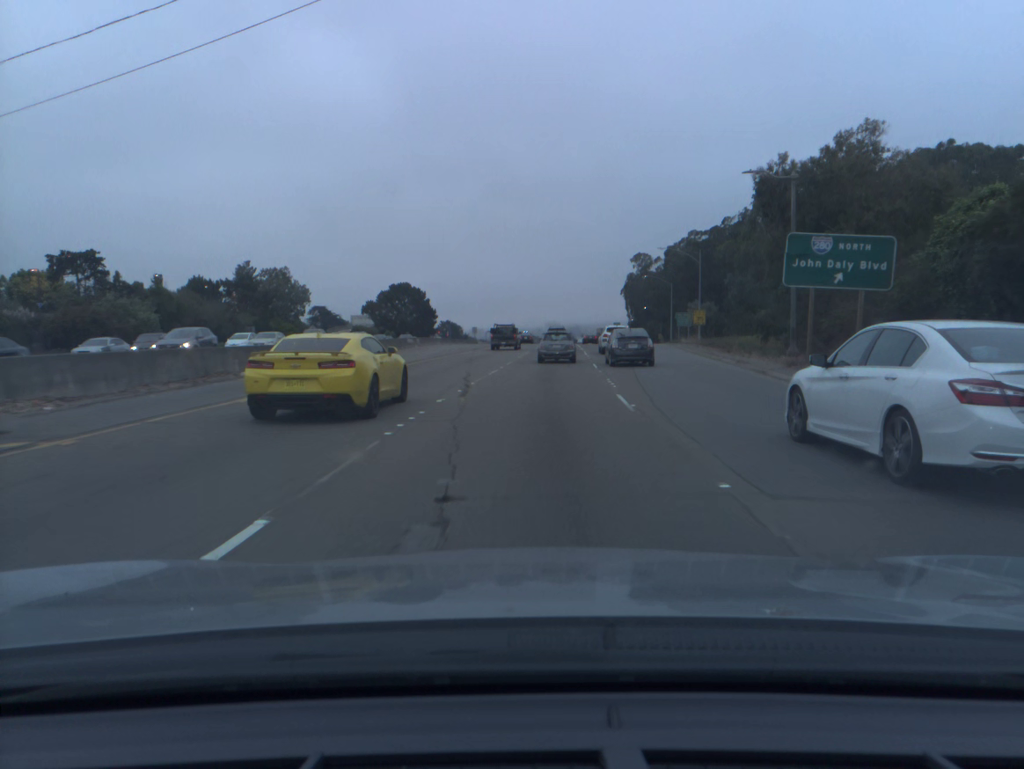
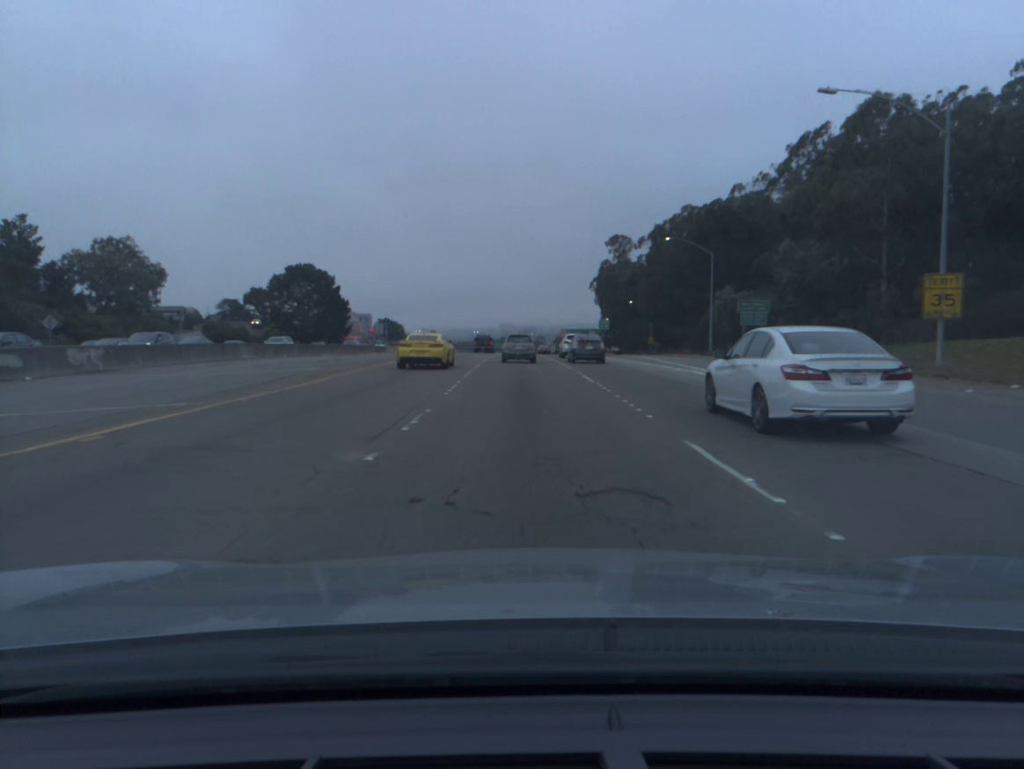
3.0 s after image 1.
(+2.1, +53.7) m; +3°
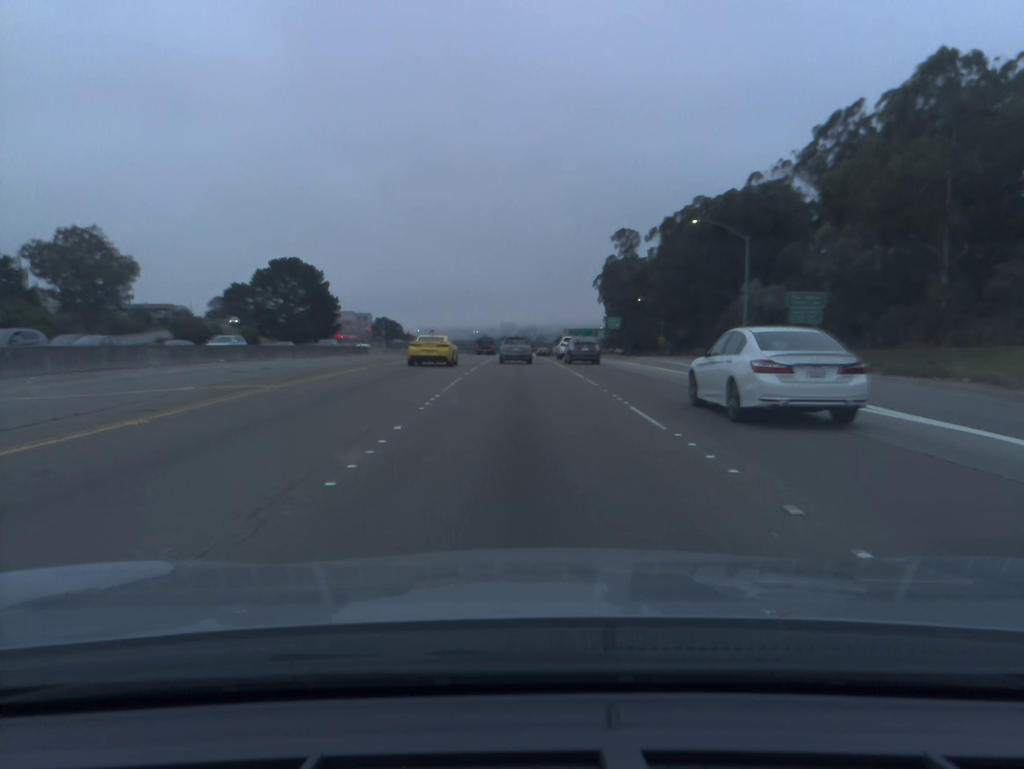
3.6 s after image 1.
(0.0, +11.0) m; 0°
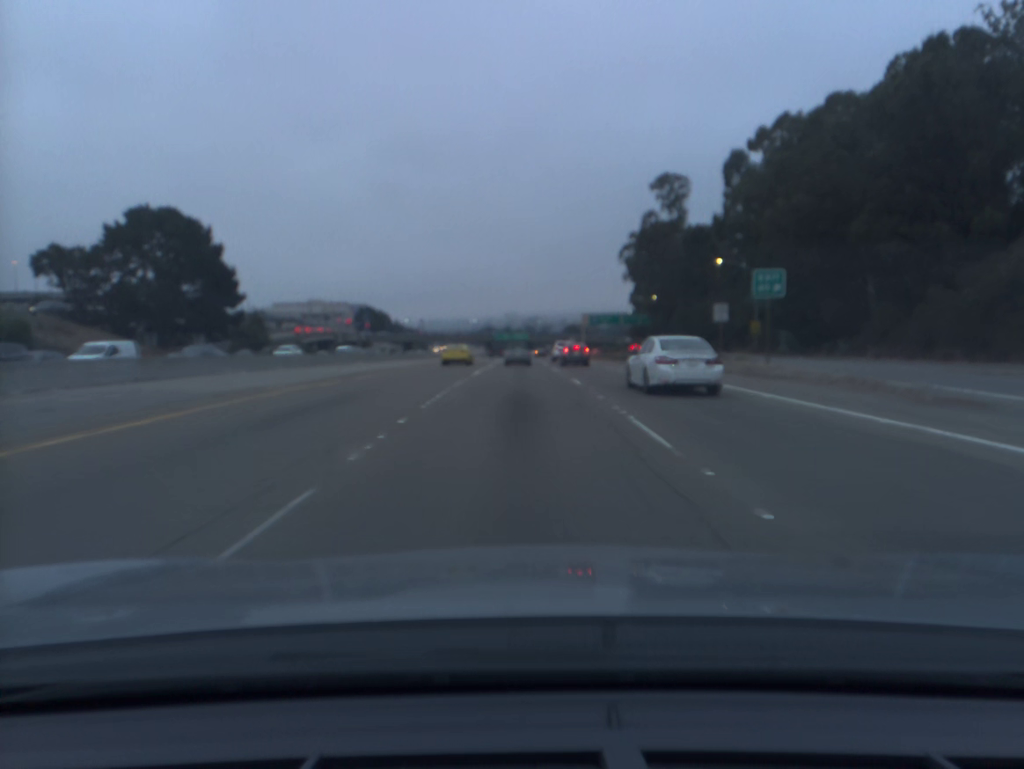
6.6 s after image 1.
(0.0, +58.0) m; 0°
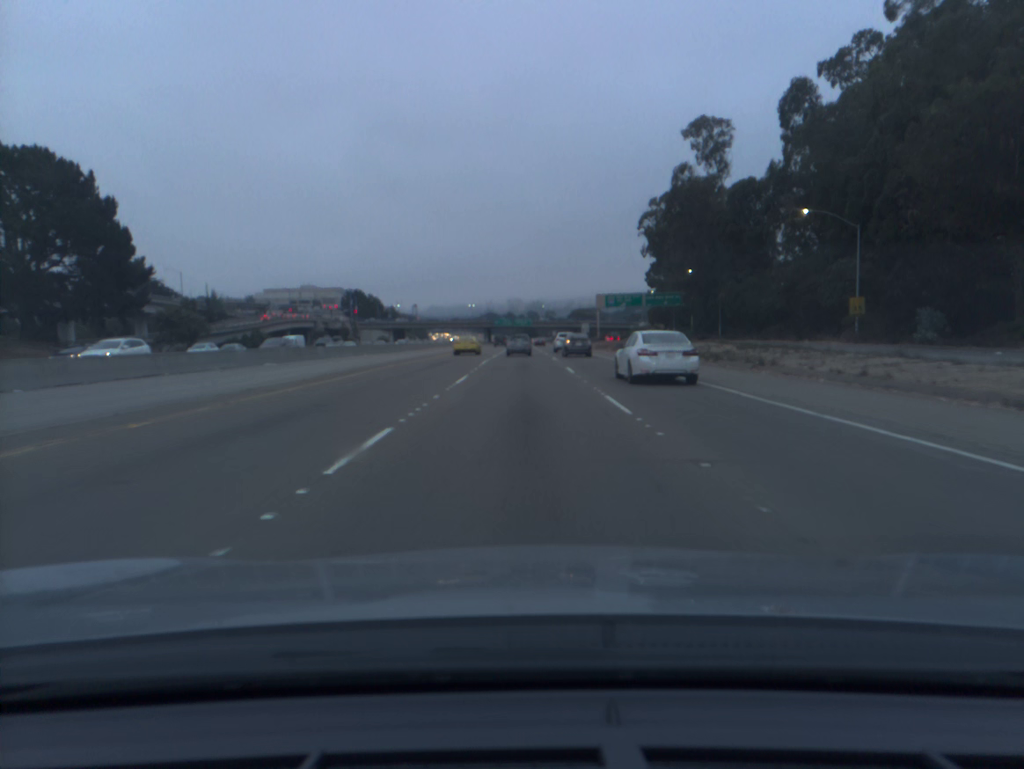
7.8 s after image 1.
(0.0, +24.9) m; 0°
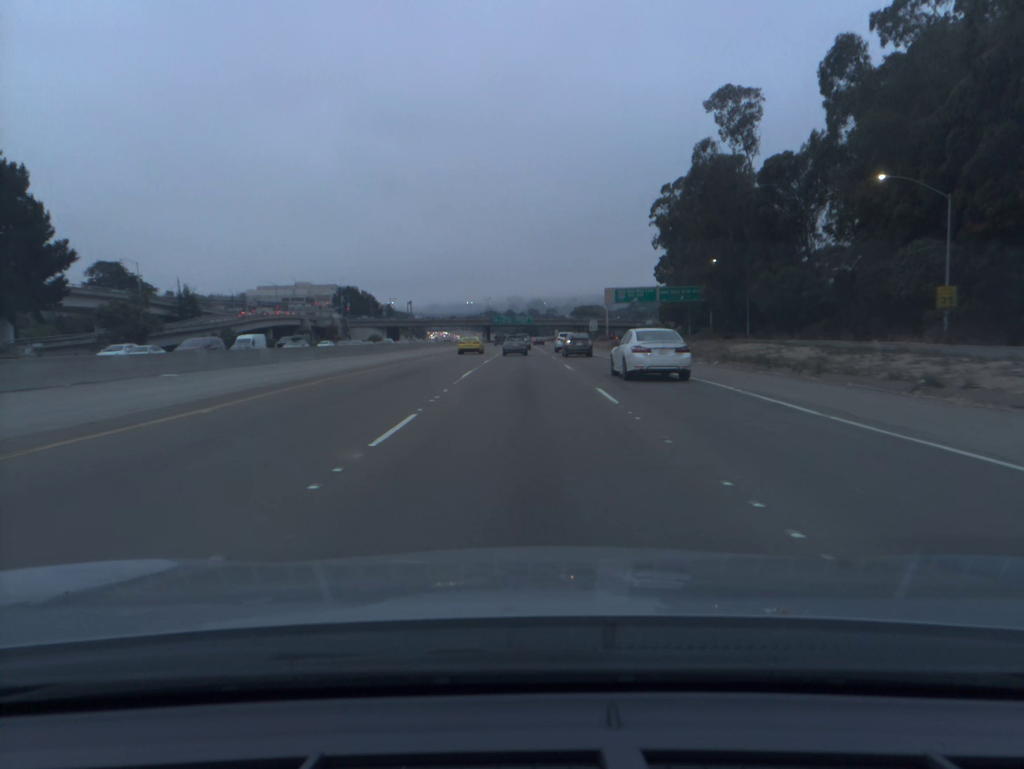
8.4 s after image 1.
(0.0, +12.5) m; 0°
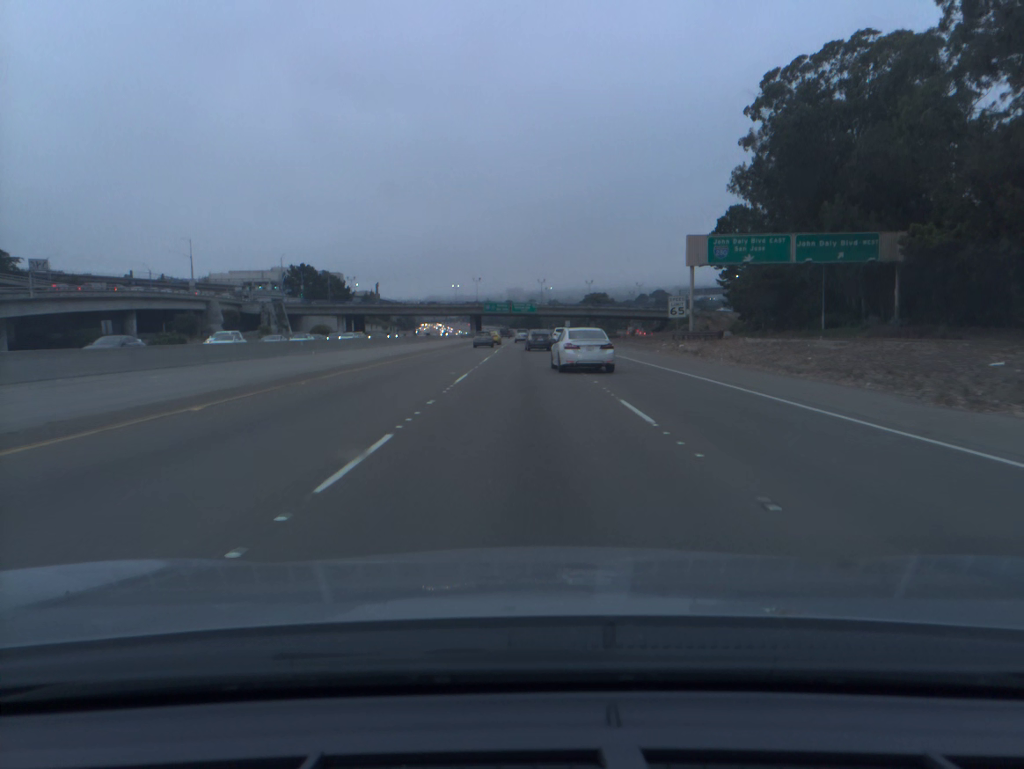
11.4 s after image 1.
(-0.1, +63.0) m; 0°
